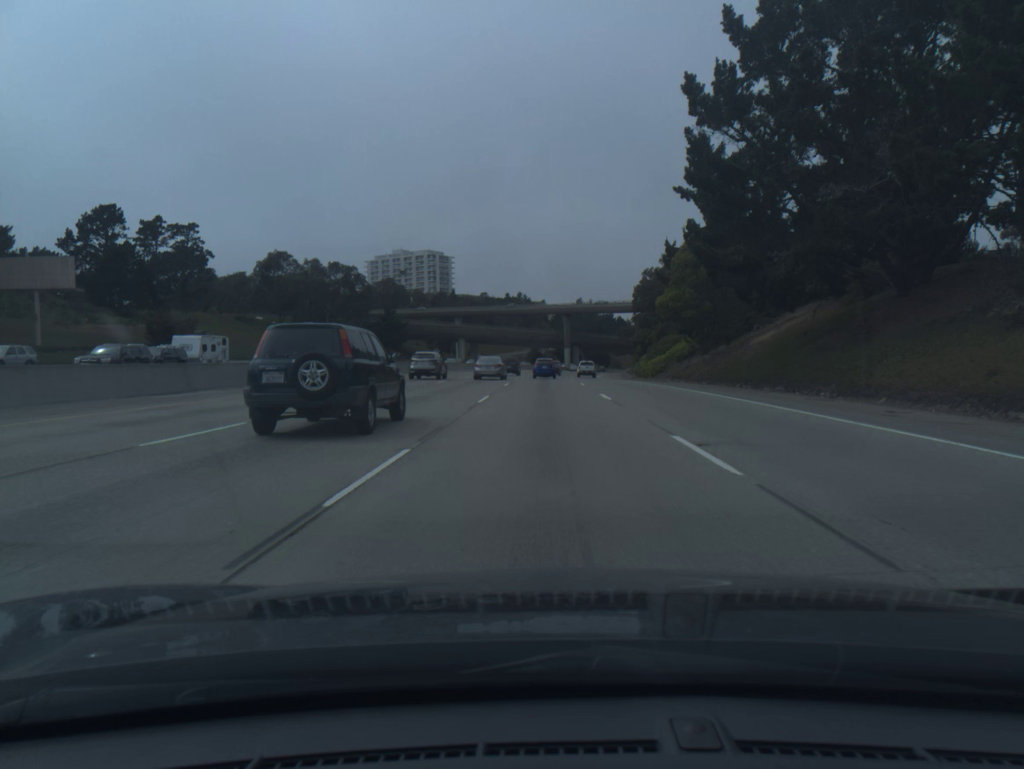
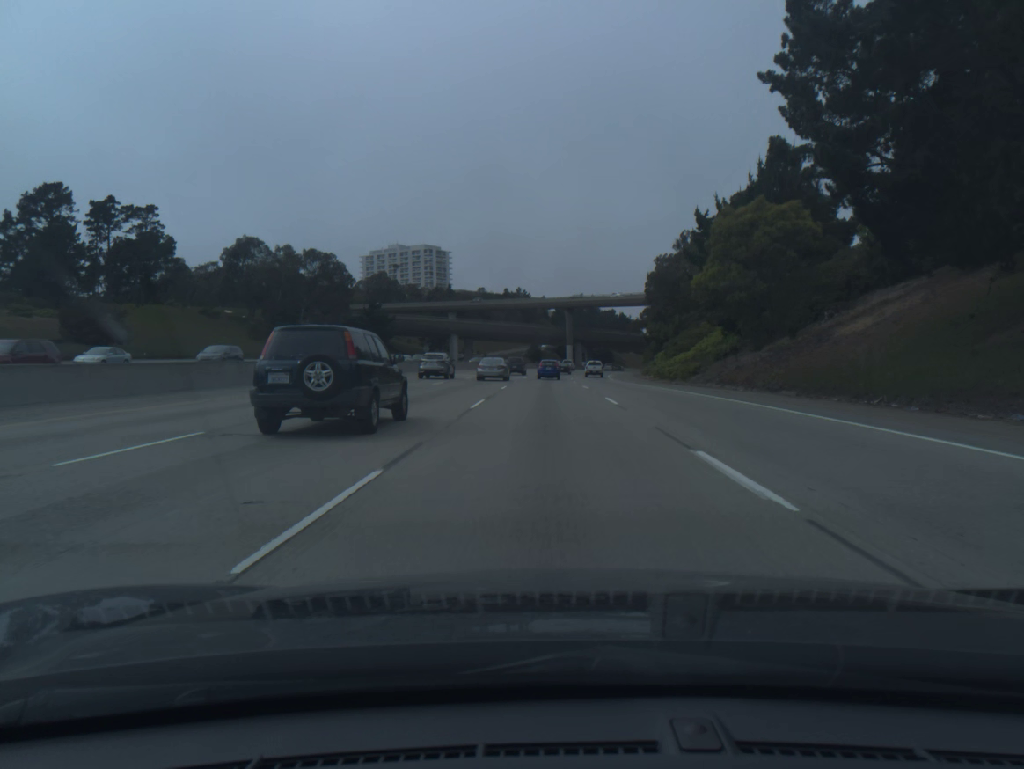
(0.0, +16.4) m; 0°
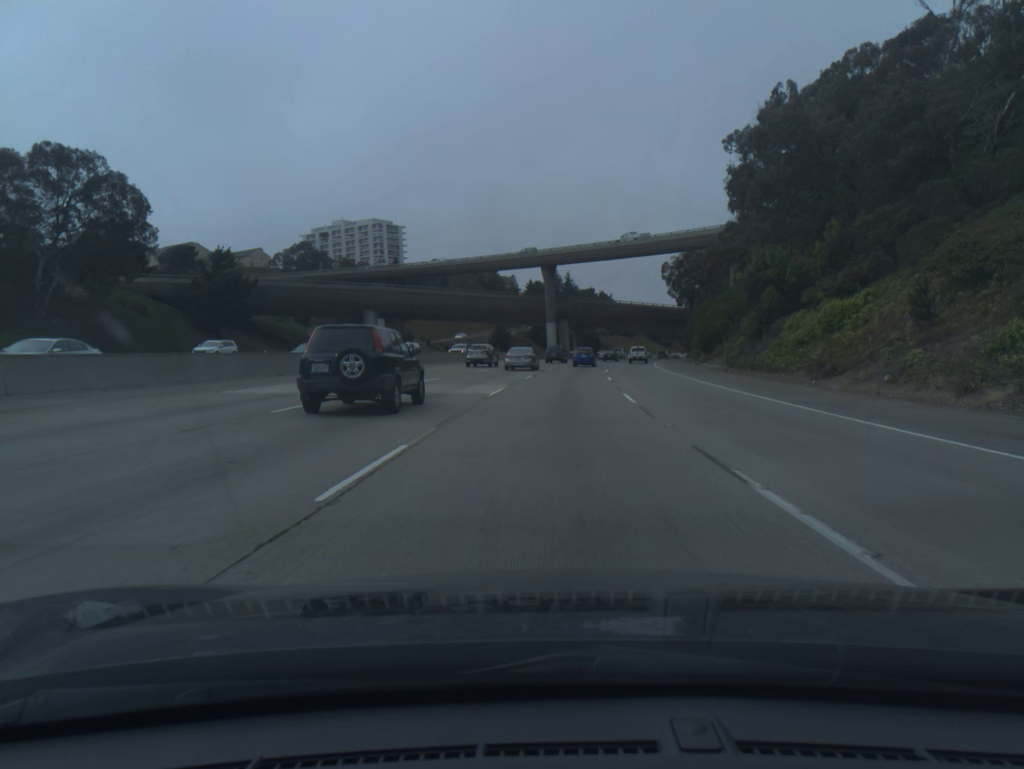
(+0.5, +66.0) m; +2°
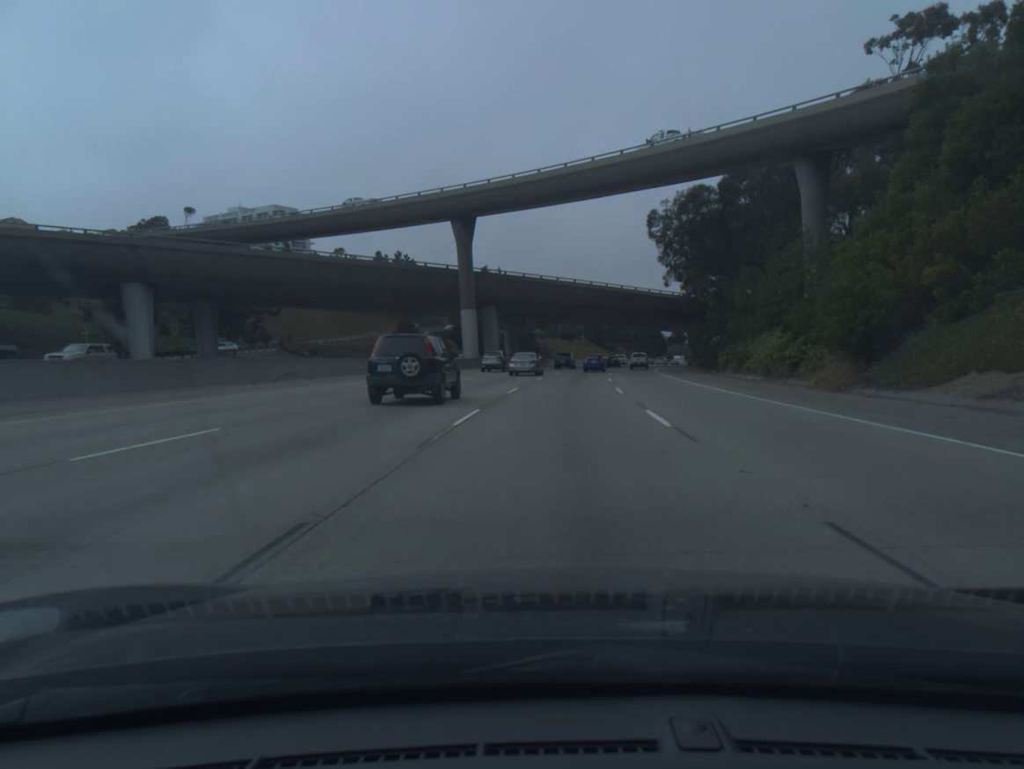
(+2.0, +50.0) m; +5°
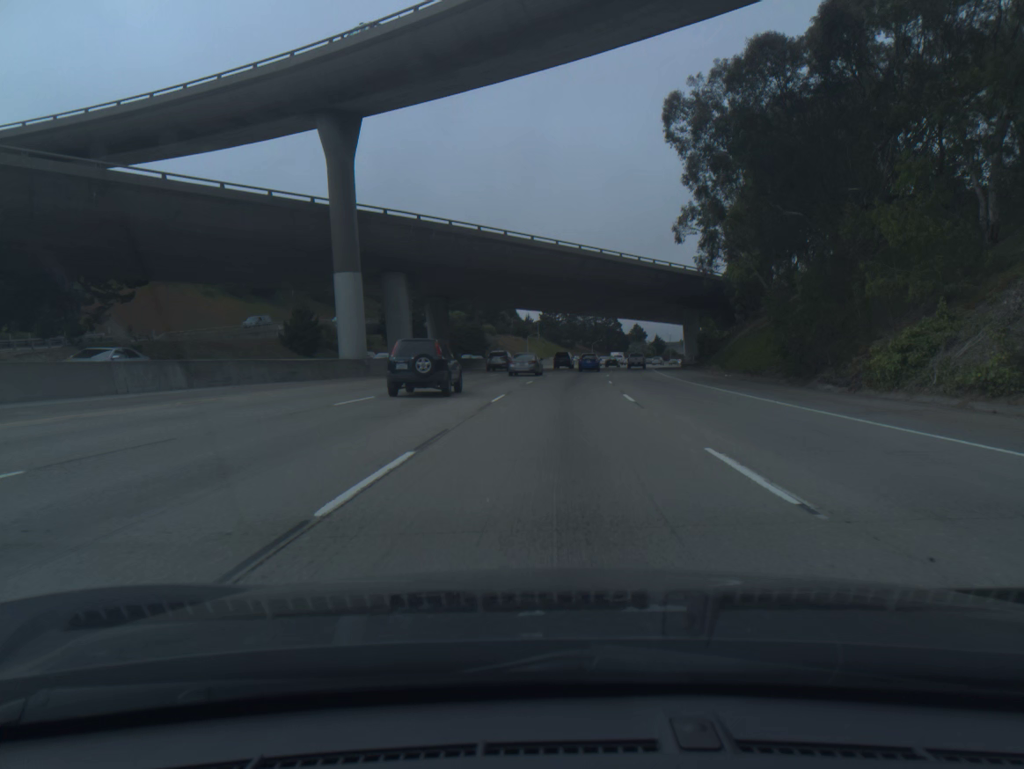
(+1.0, +33.6) m; +3°
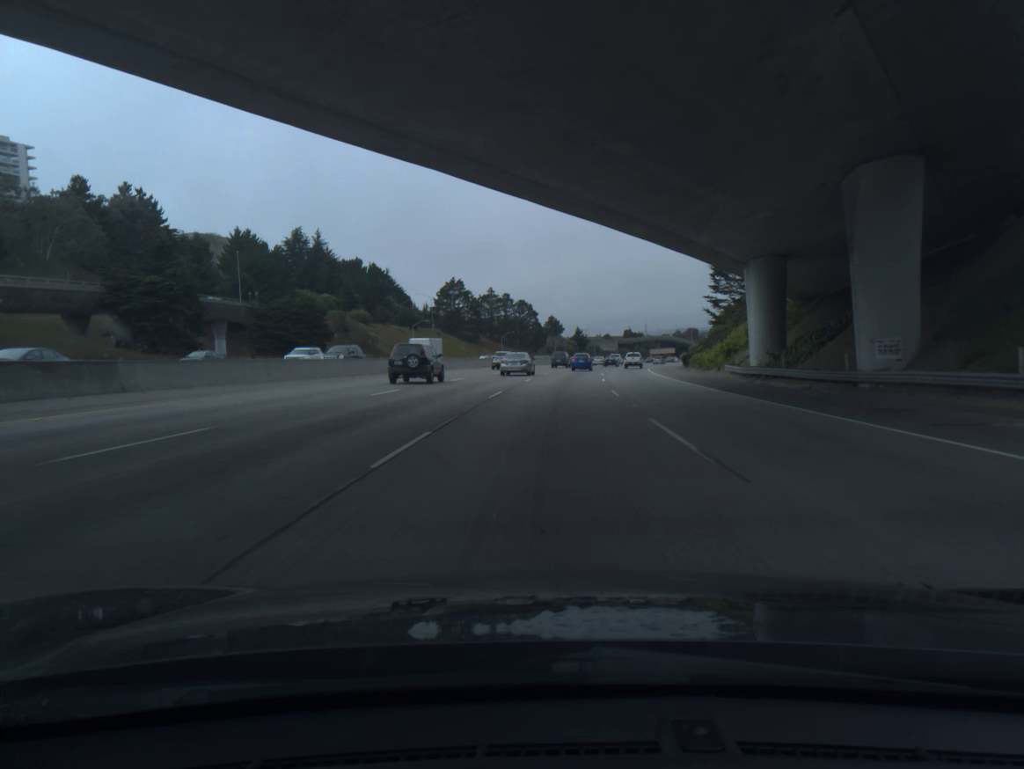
(+4.0, +67.8) m; +7°
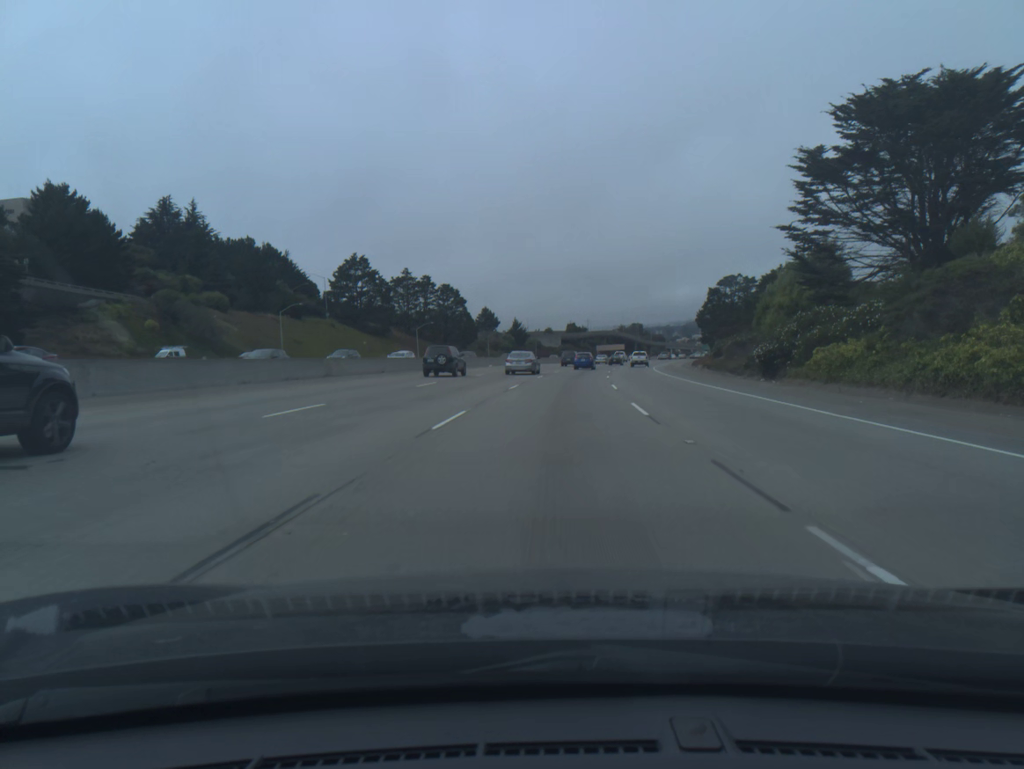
(+2.0, +51.8) m; +5°
